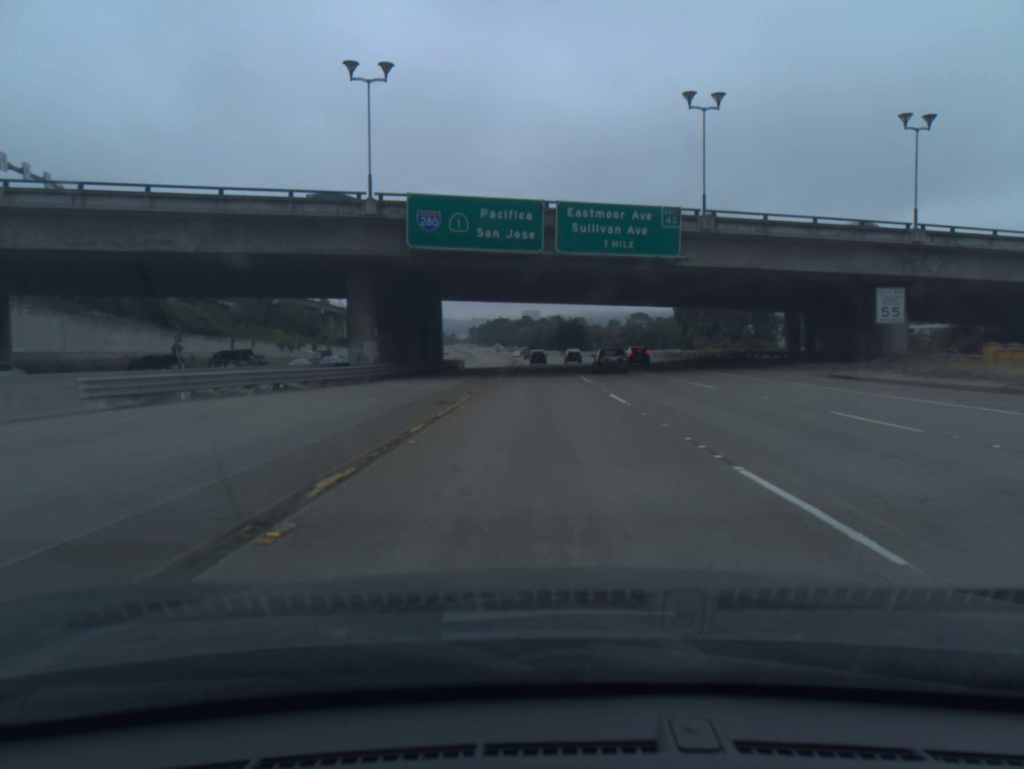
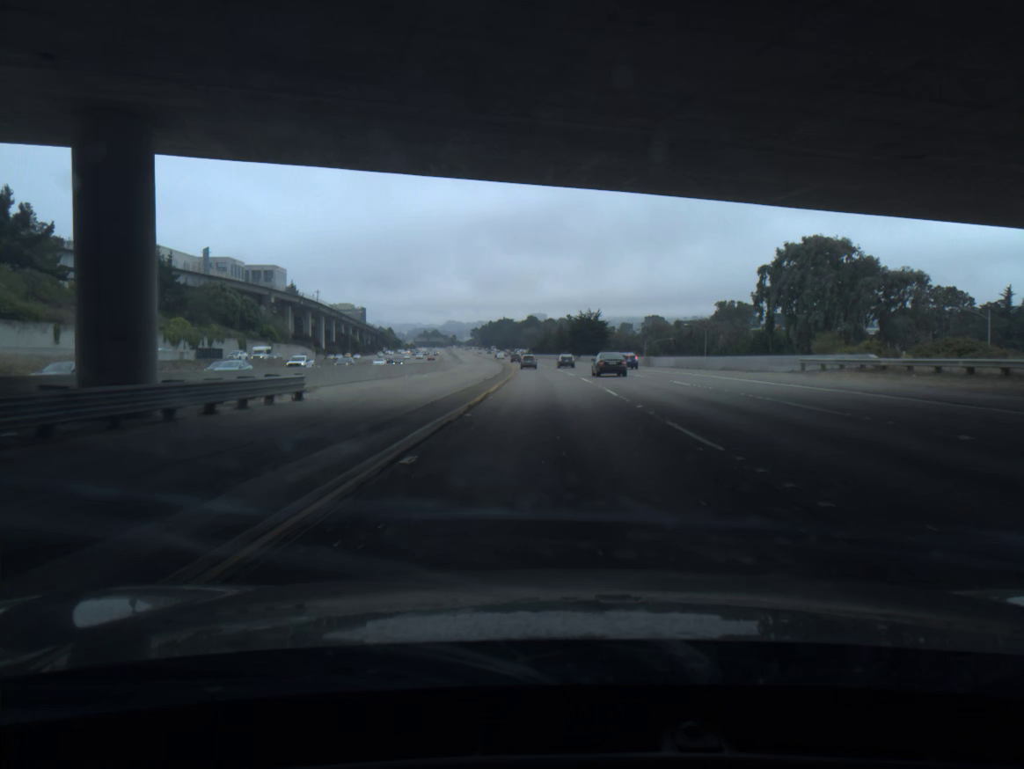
(-0.2, +52.7) m; 0°
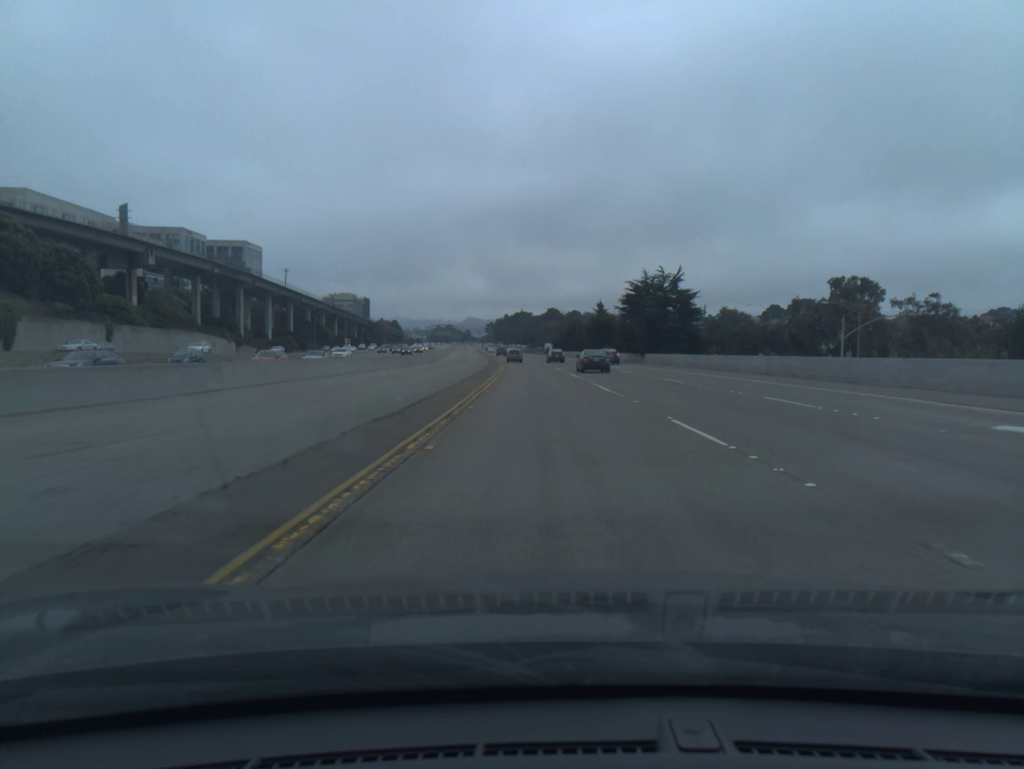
(-0.6, +71.6) m; -1°
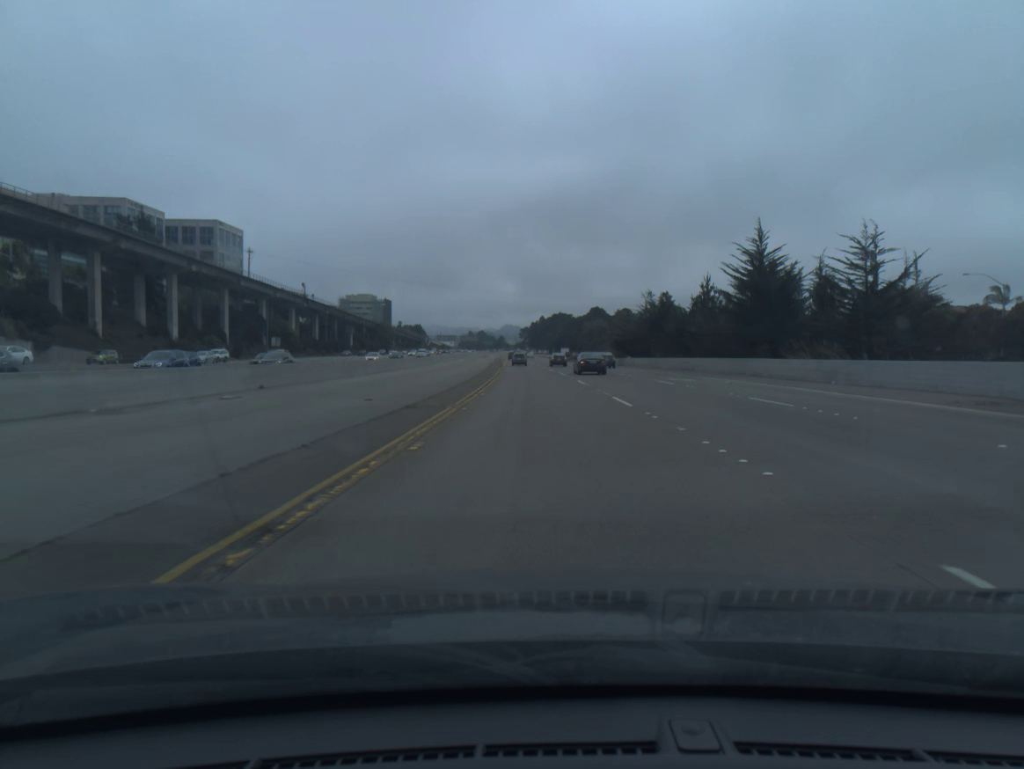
(-1.7, +71.8) m; -3°
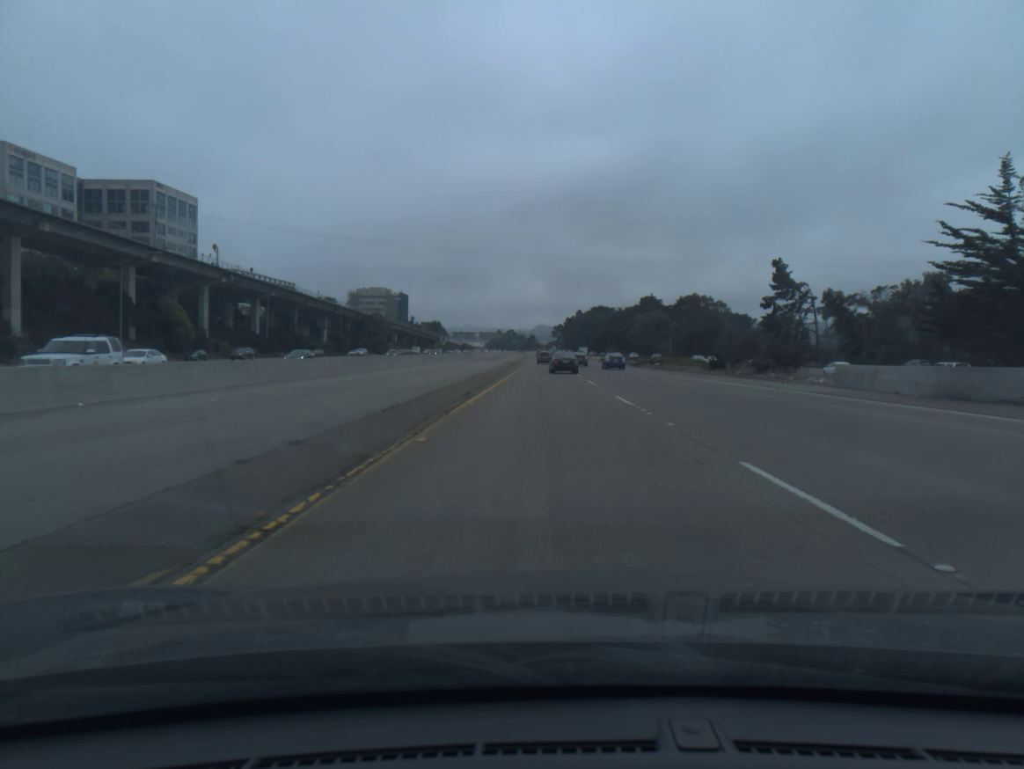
(-1.7, +71.3) m; -2°
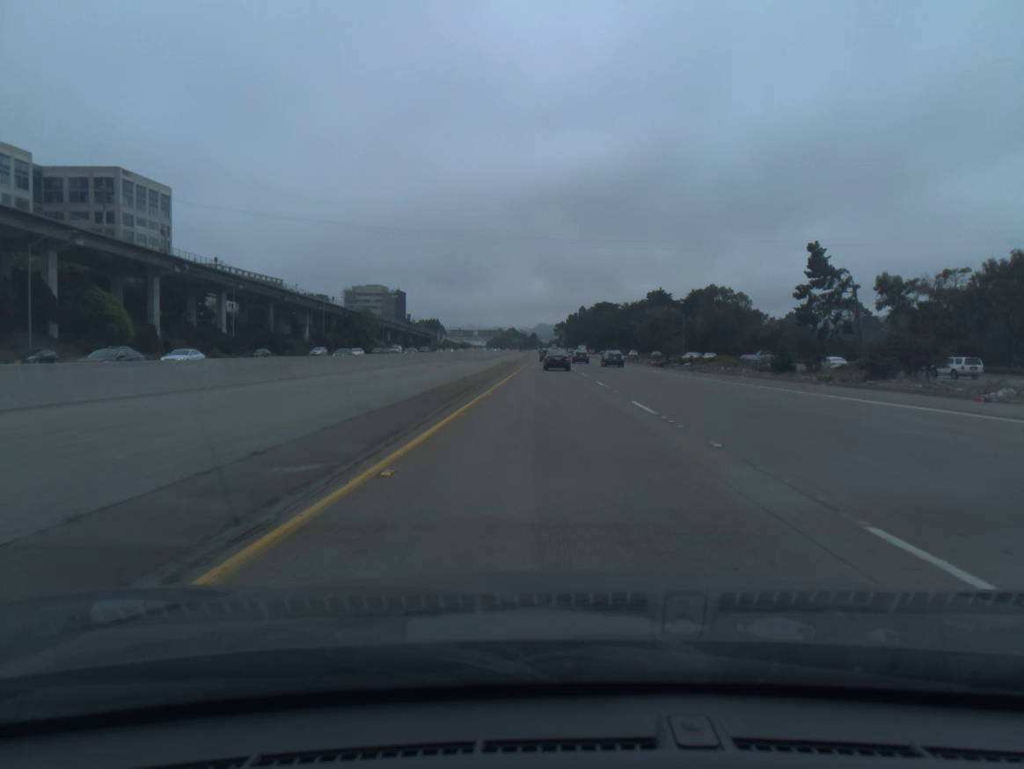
(0.0, +17.8) m; 0°
